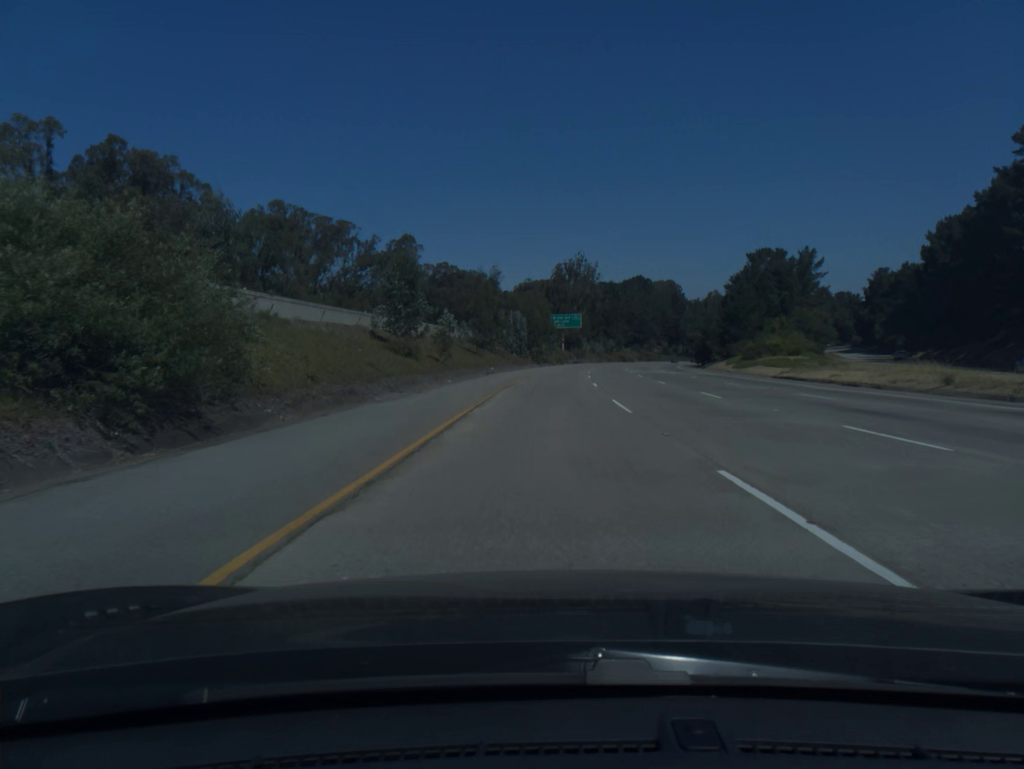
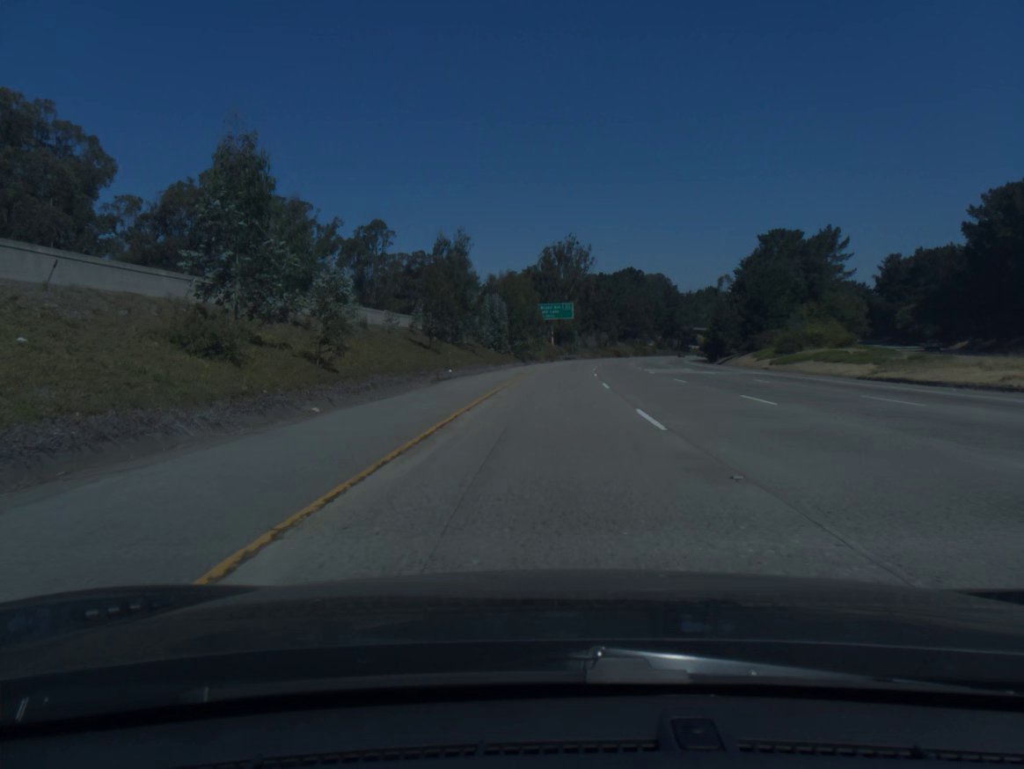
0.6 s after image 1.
(+0.1, +20.5) m; +1°
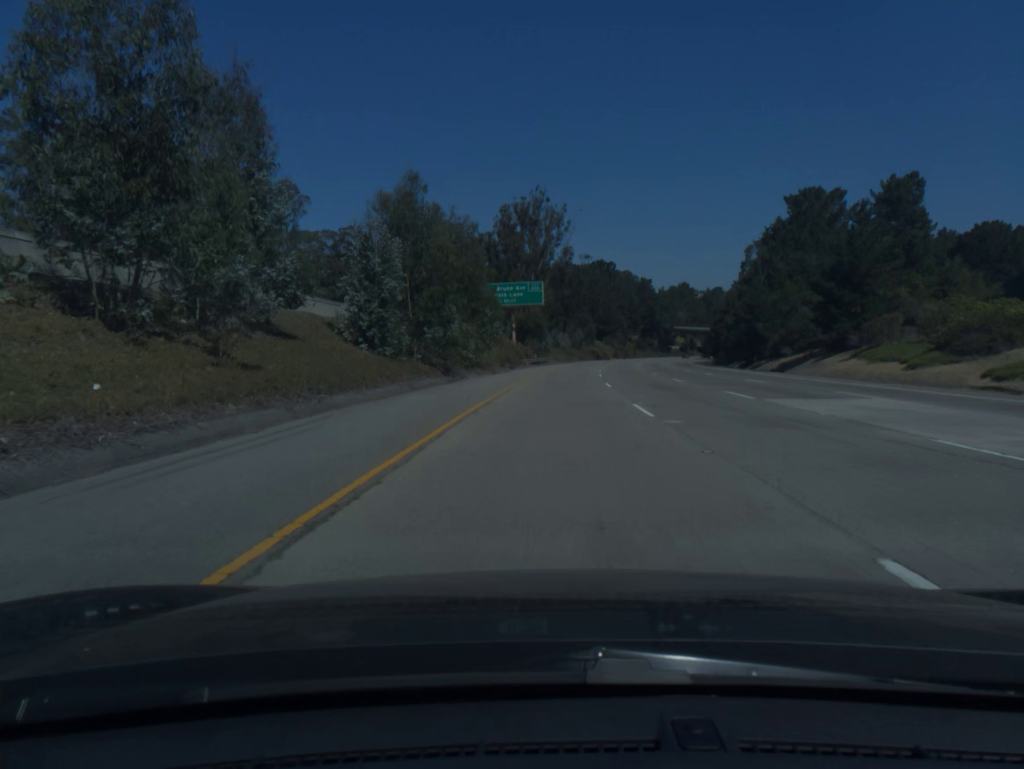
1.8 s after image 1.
(+0.8, +41.1) m; +2°
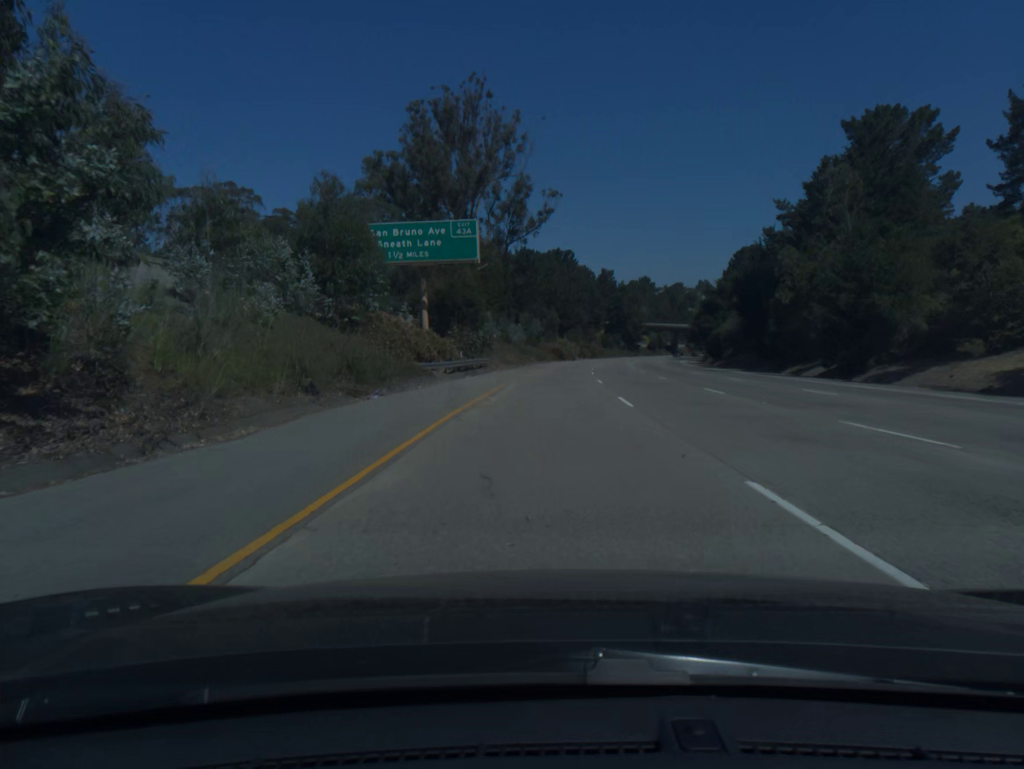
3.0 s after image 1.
(+1.2, +41.1) m; +3°
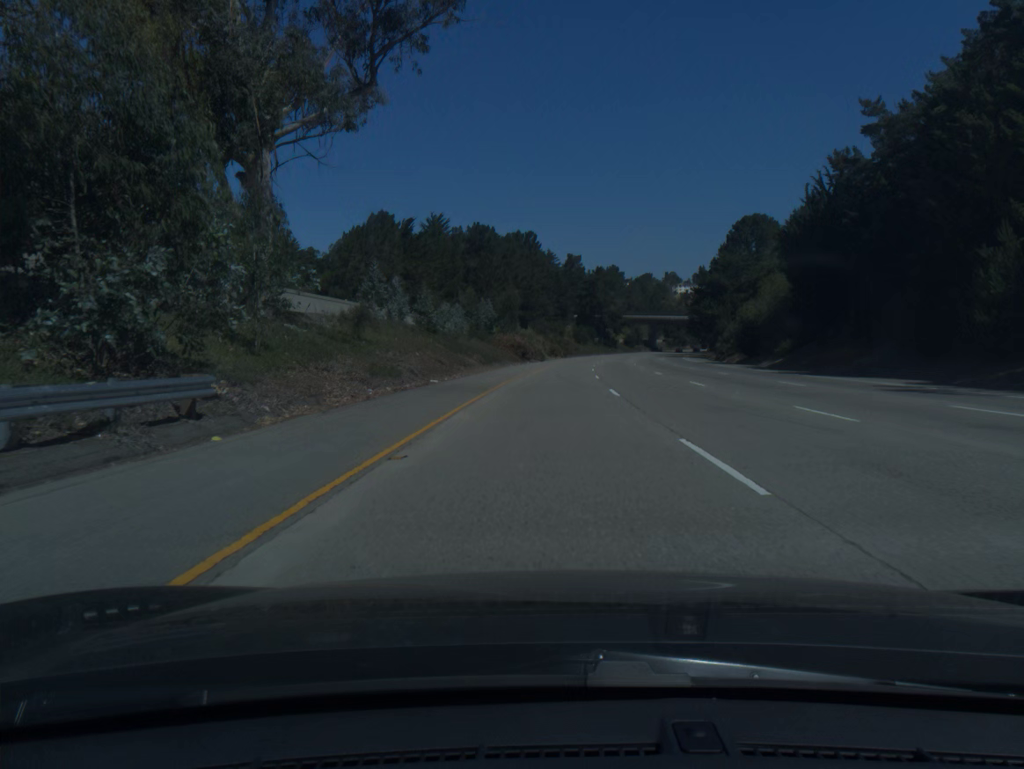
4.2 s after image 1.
(+1.1, +41.1) m; +3°
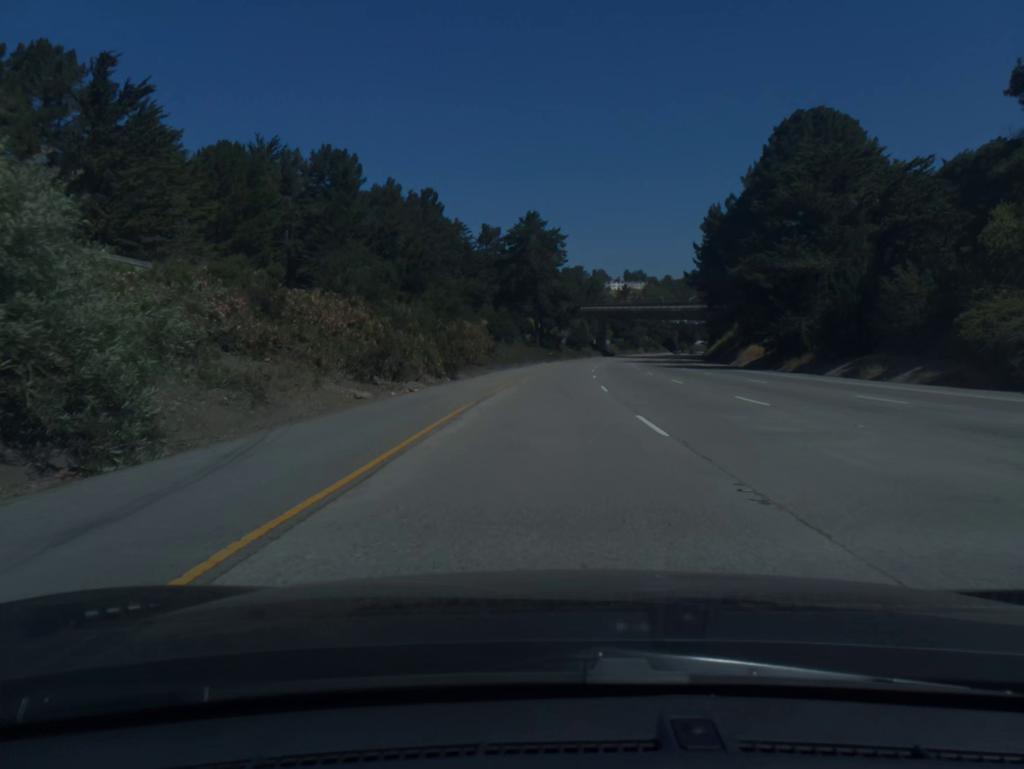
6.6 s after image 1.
(+4.0, +82.3) m; +6°
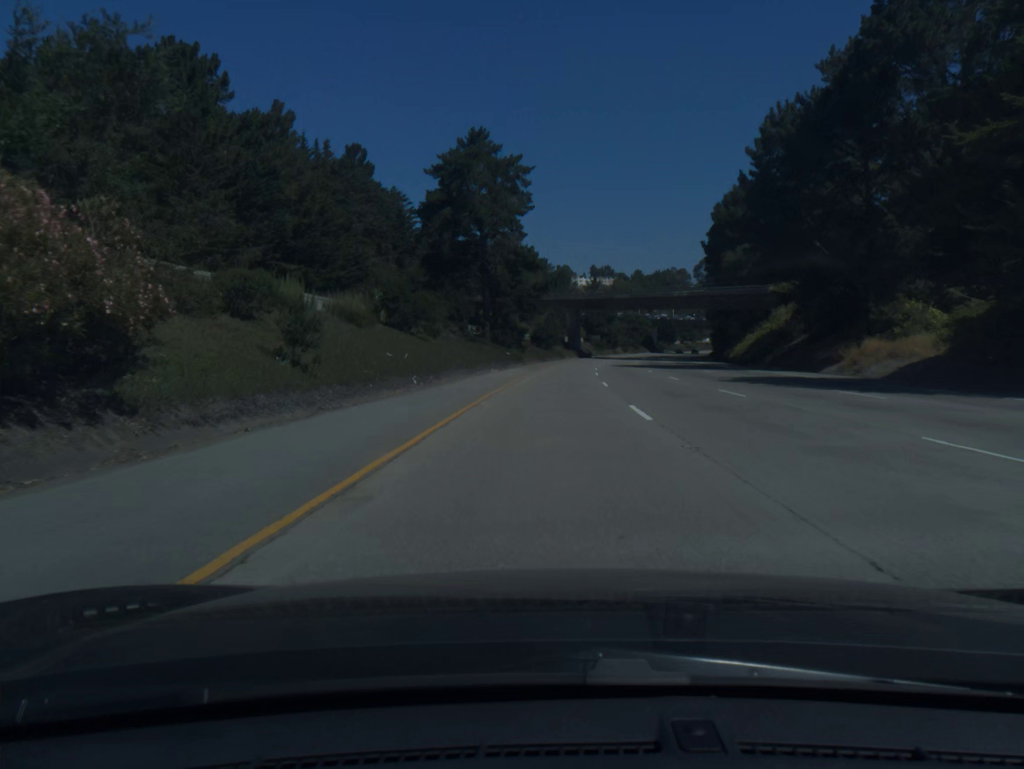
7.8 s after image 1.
(+1.0, +41.2) m; +3°
